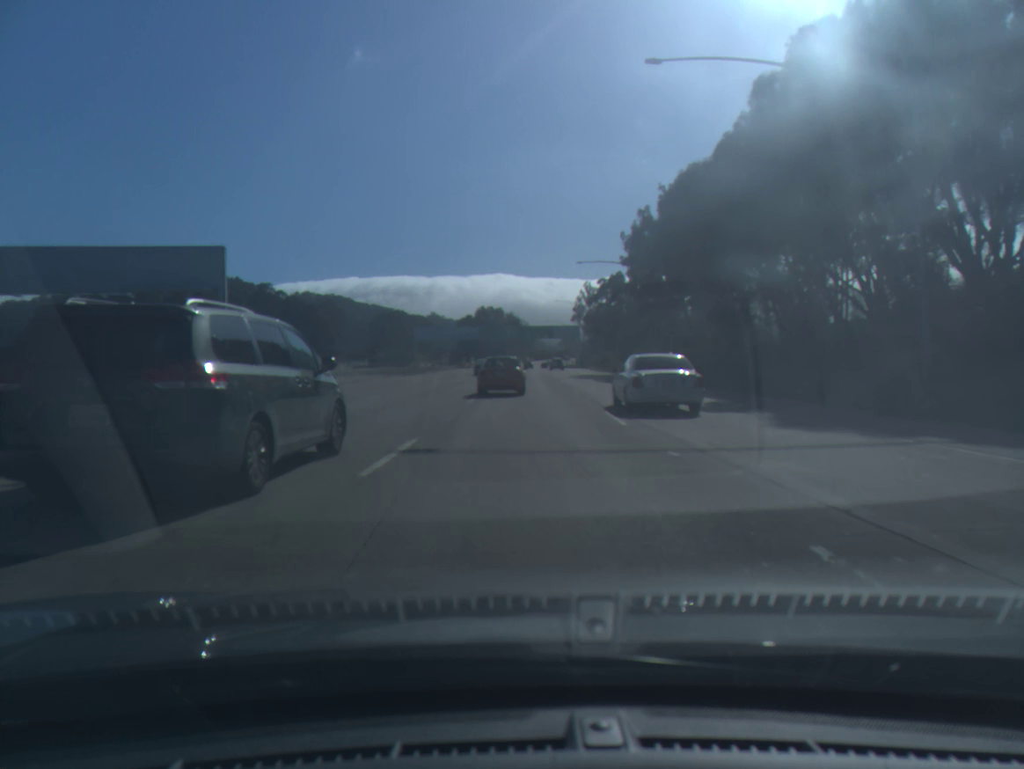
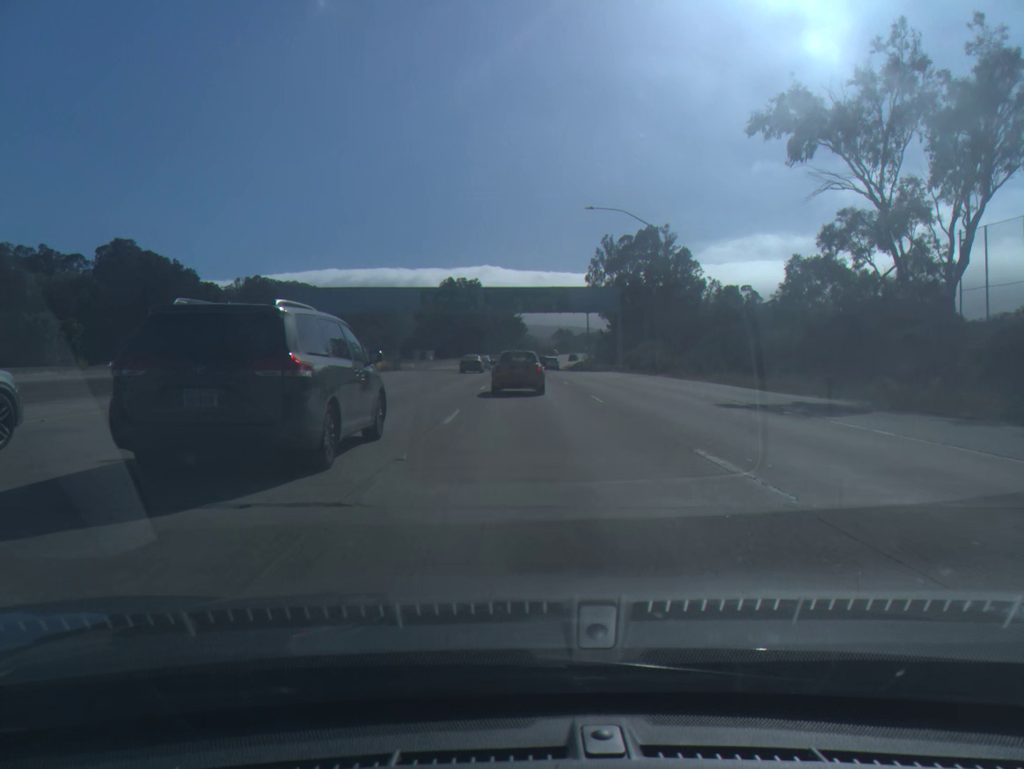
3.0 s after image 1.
(+0.5, +80.7) m; +1°
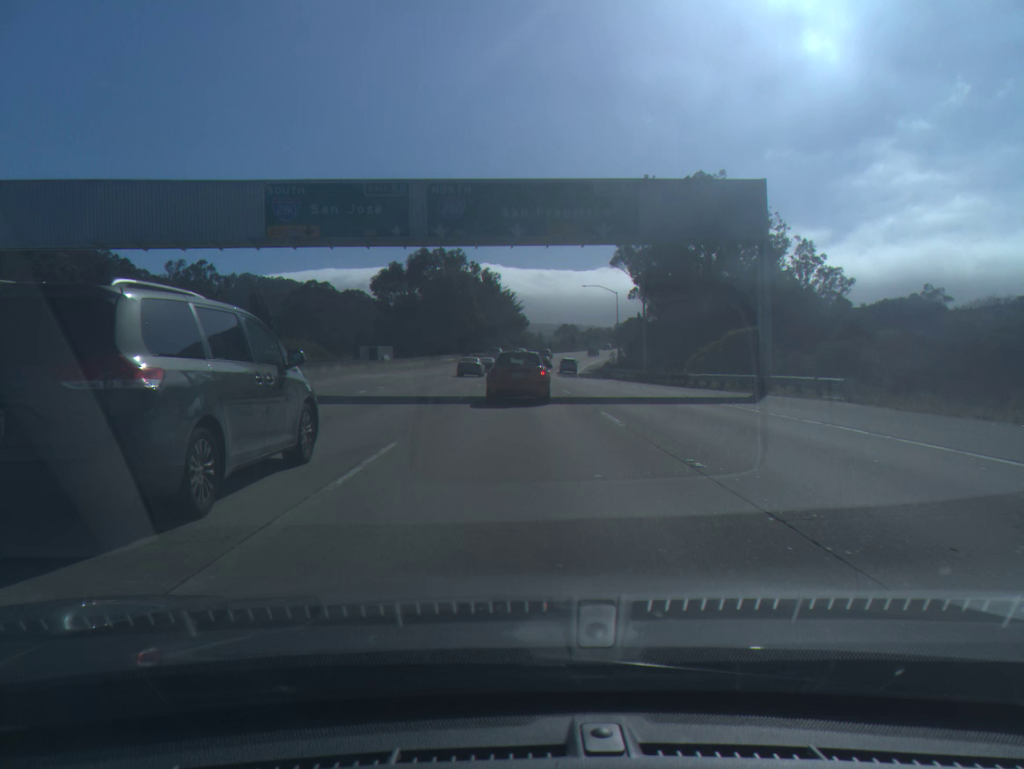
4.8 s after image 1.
(+0.2, +51.1) m; 0°
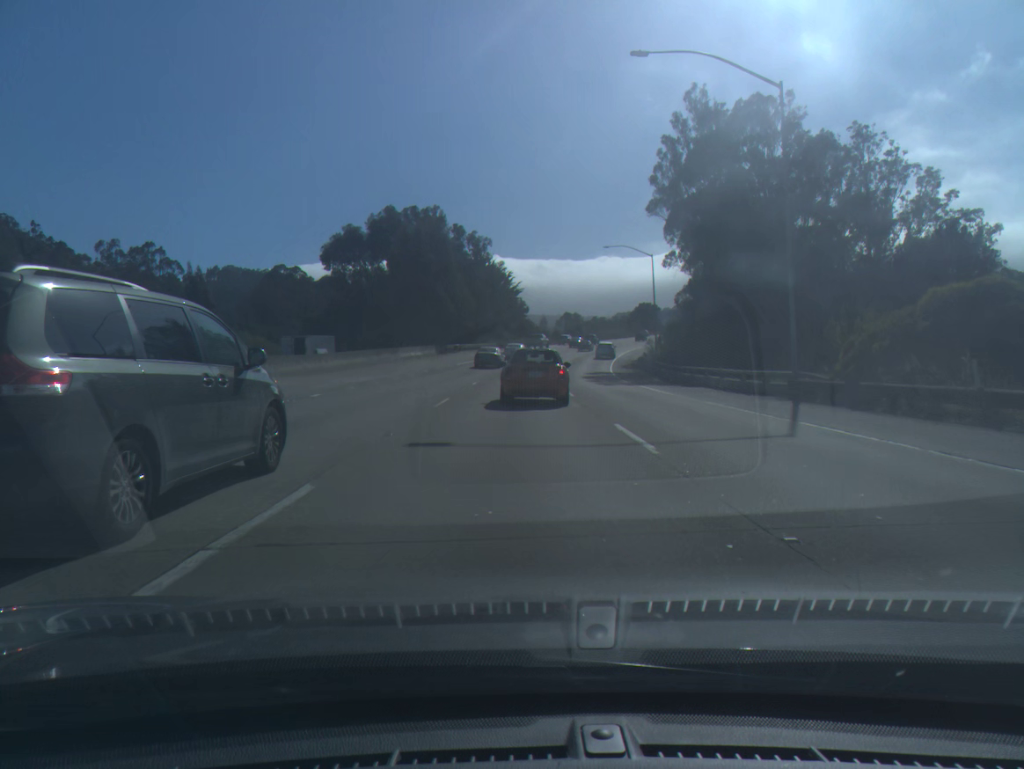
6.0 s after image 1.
(0.0, +32.7) m; 0°
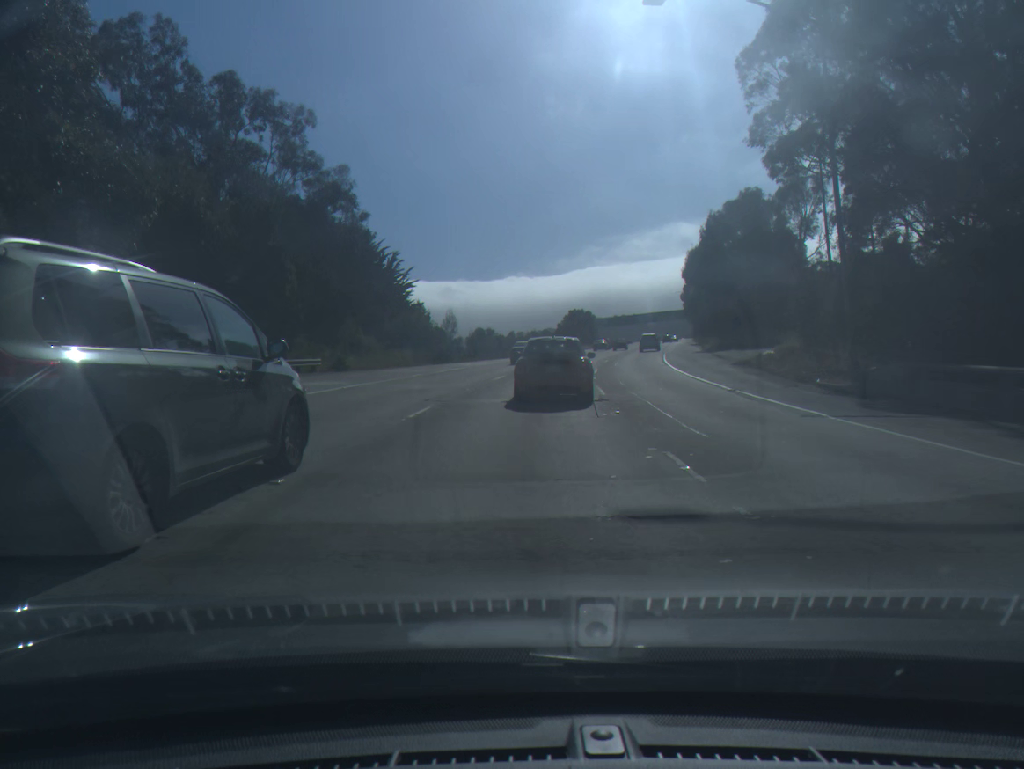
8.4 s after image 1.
(+1.8, +62.7) m; +6°
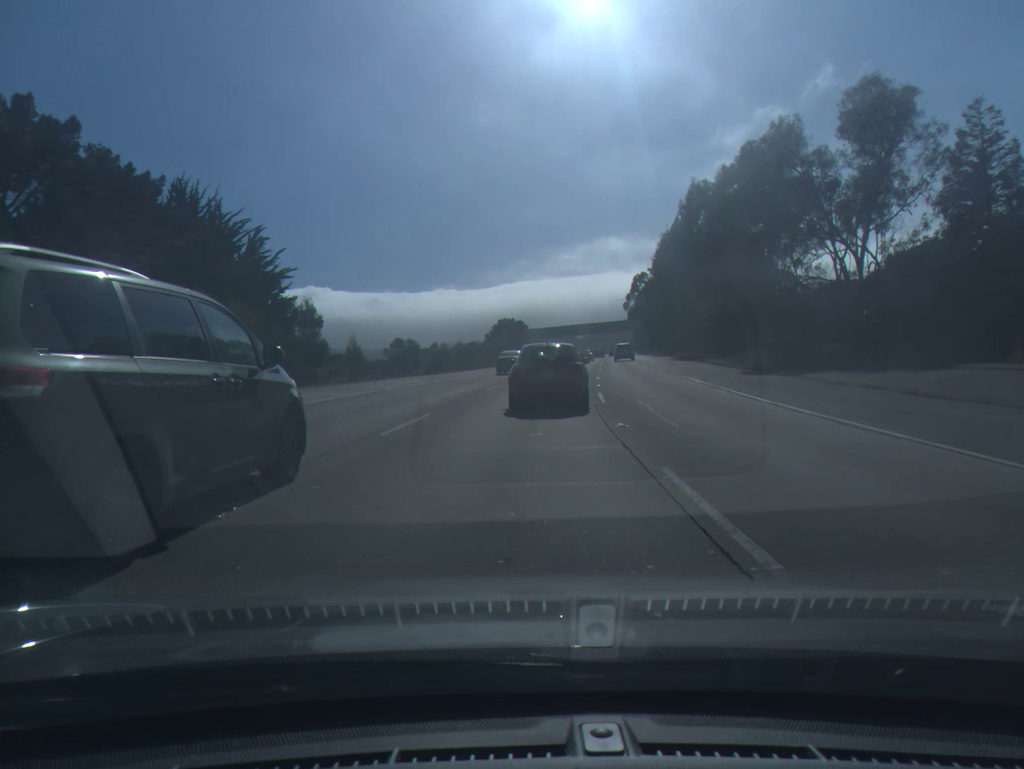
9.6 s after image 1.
(+1.5, +30.1) m; +5°
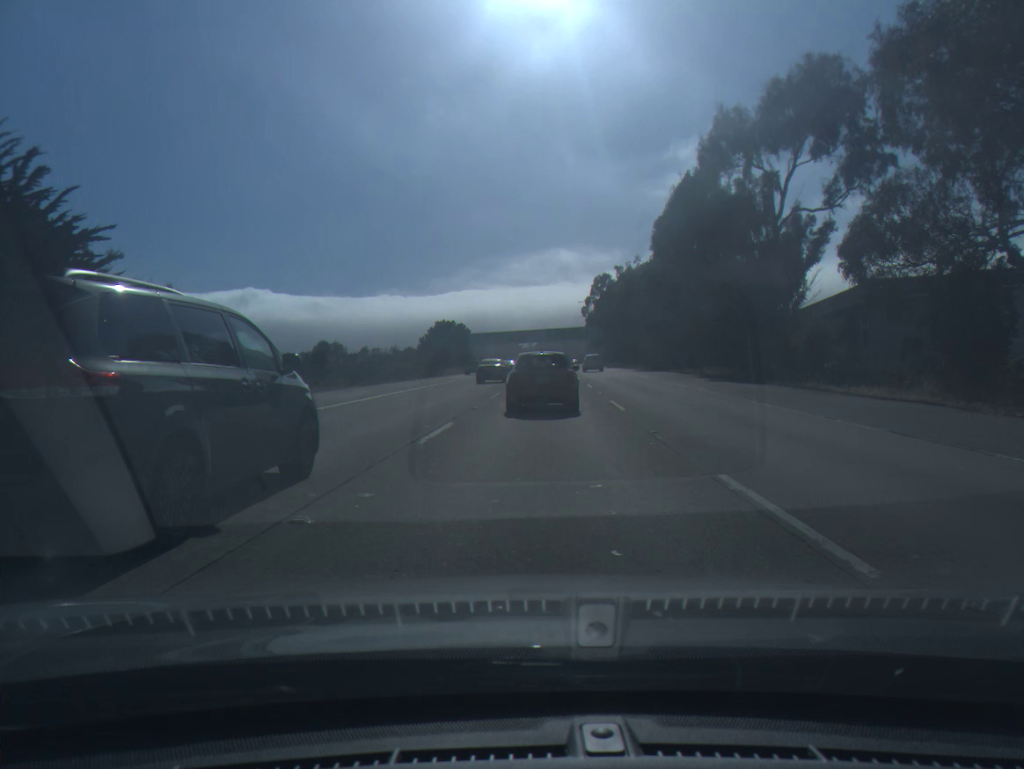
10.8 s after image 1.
(+1.0, +28.9) m; +4°
